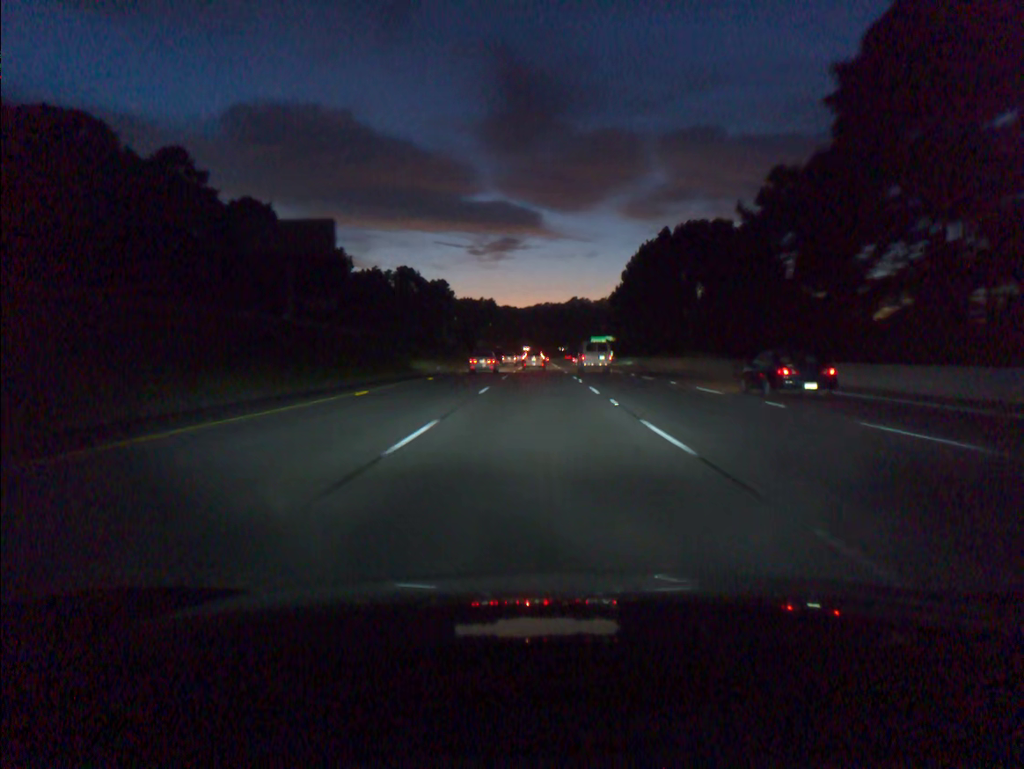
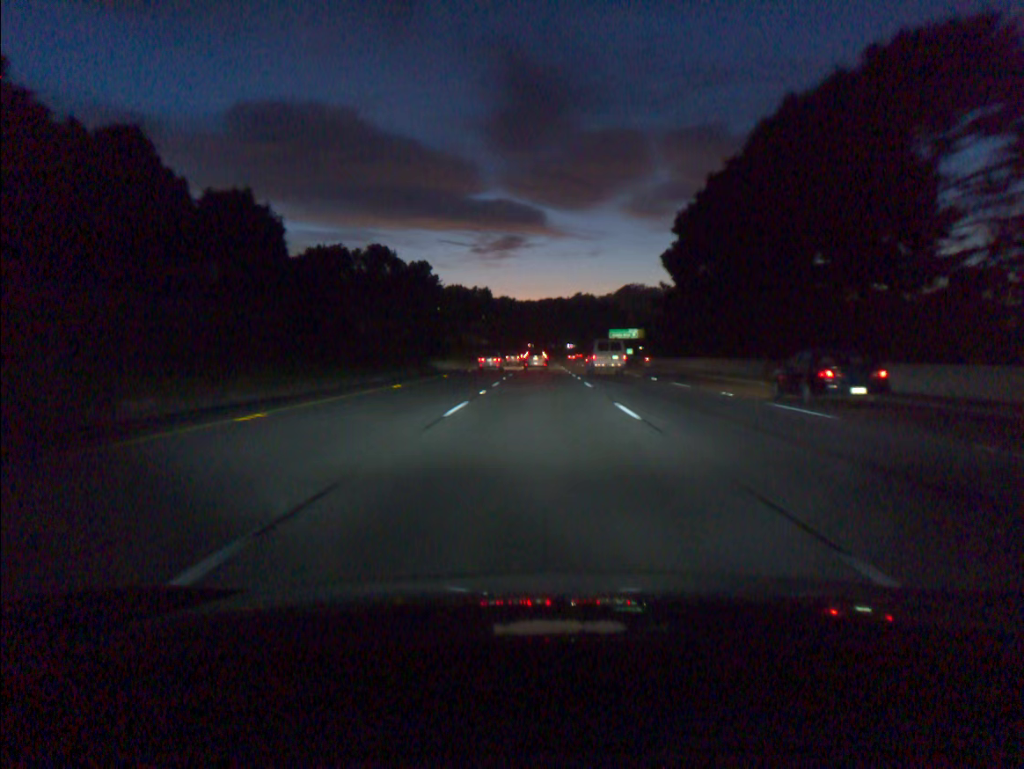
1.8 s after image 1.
(0.0, +53.0) m; 0°
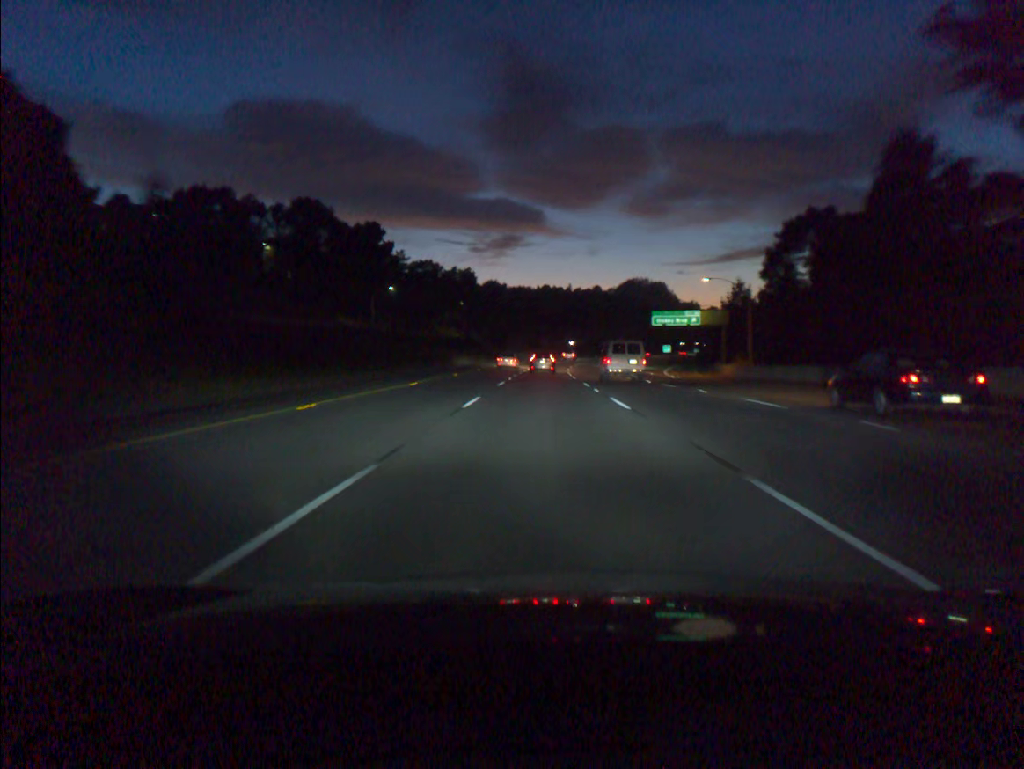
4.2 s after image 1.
(0.0, +69.9) m; 0°
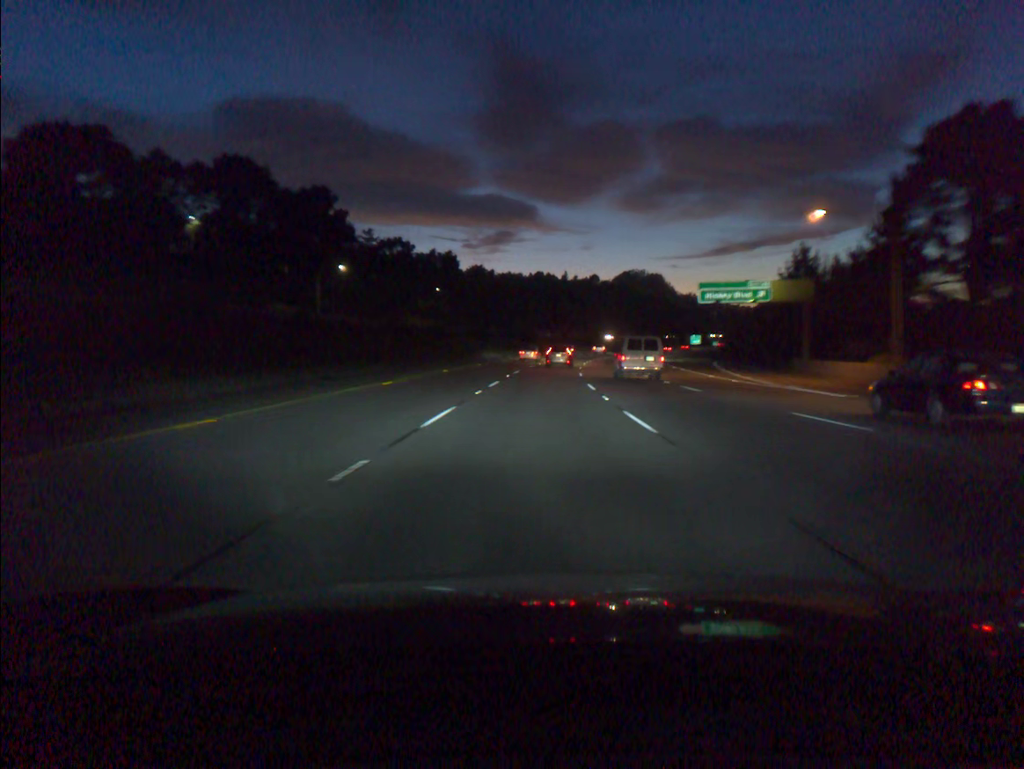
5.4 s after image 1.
(+0.1, +34.6) m; 0°
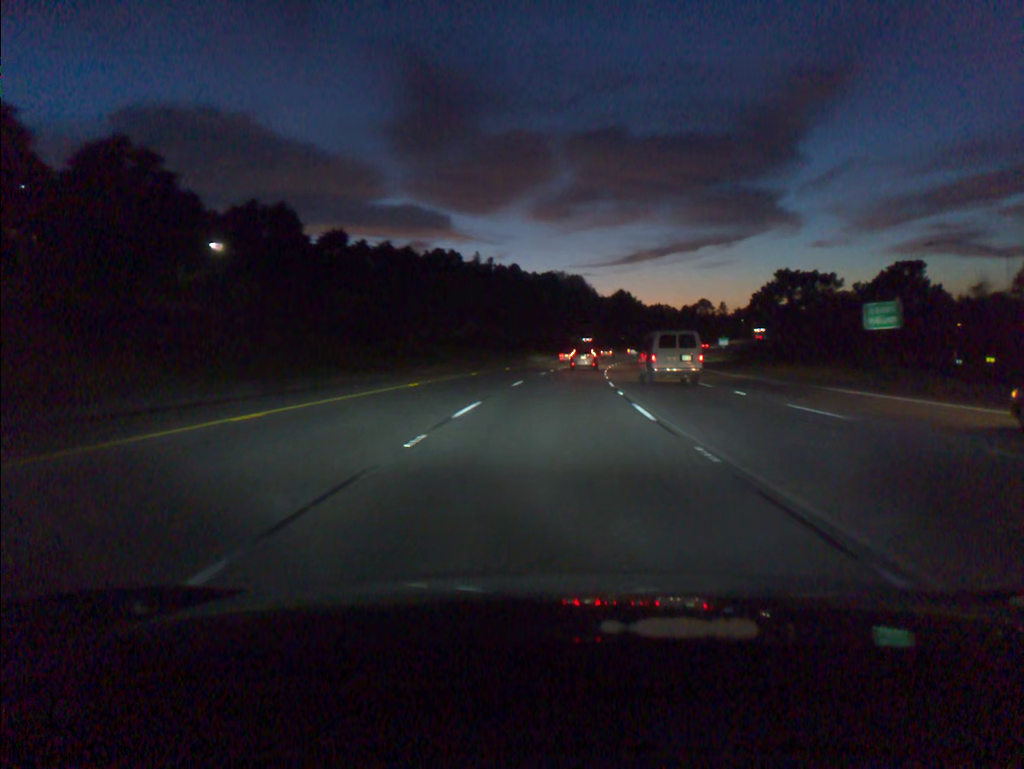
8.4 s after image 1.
(+3.2, +85.4) m; +6°
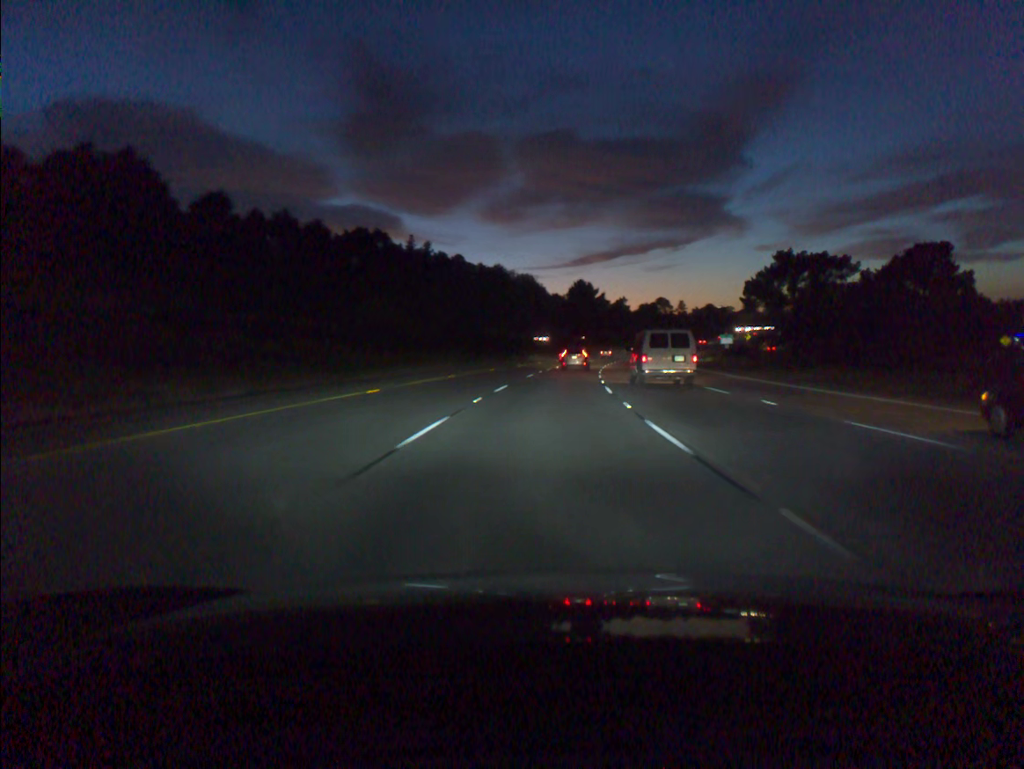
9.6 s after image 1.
(+1.1, +33.9) m; +4°
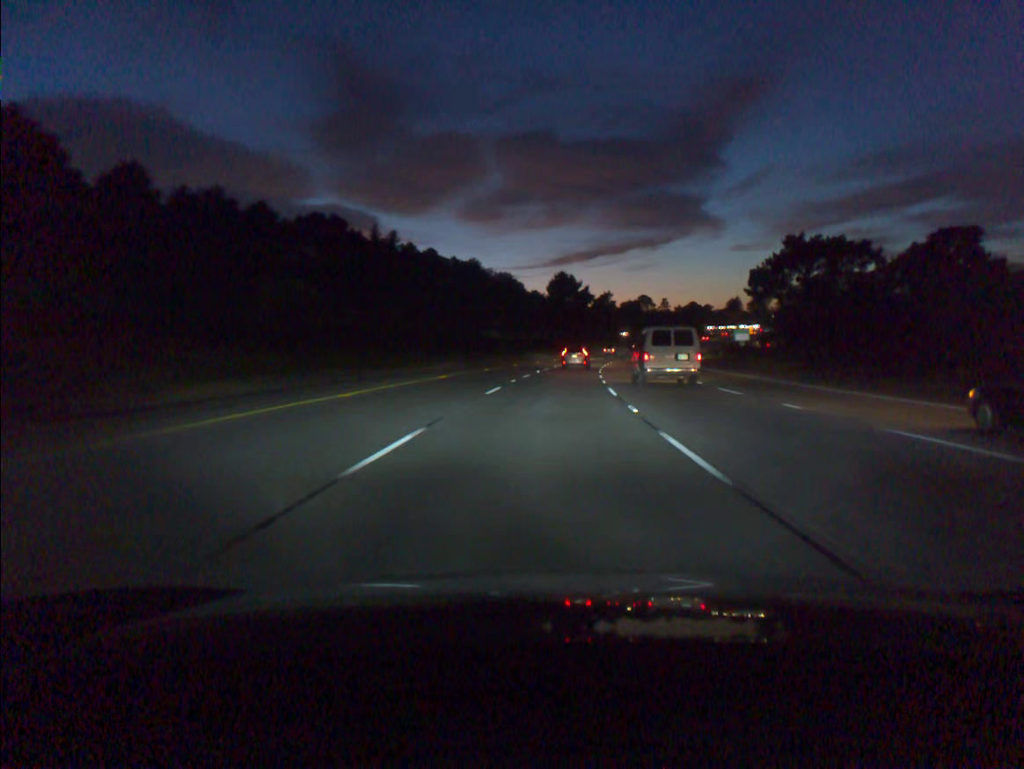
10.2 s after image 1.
(+0.2, +16.9) m; +2°
